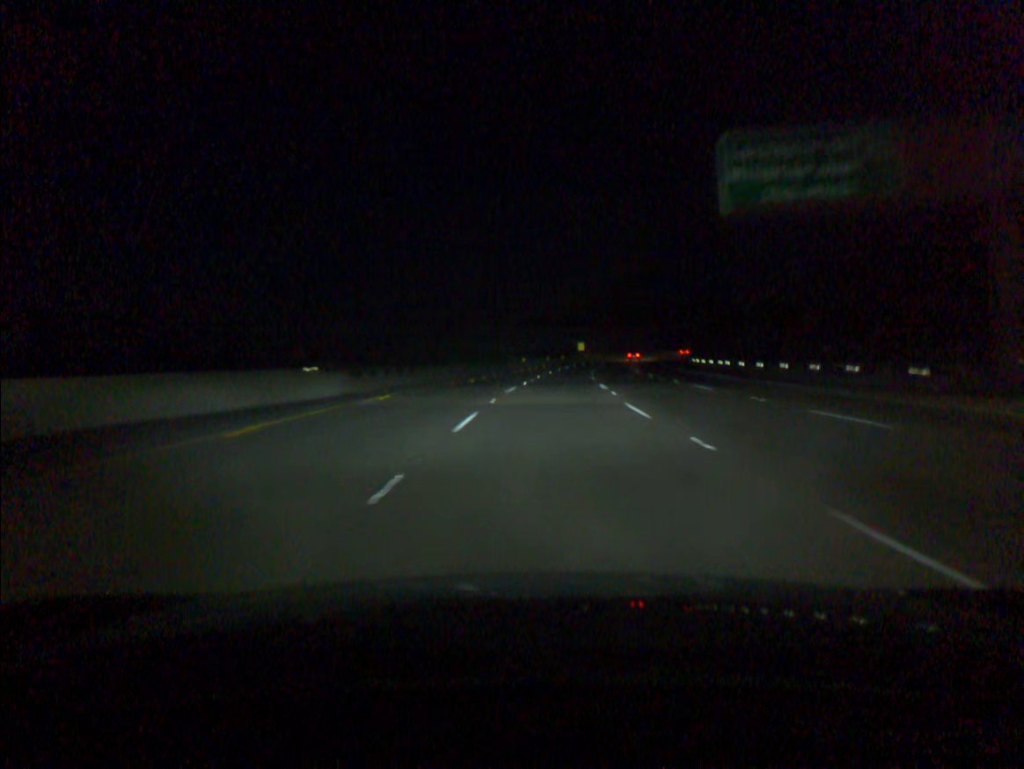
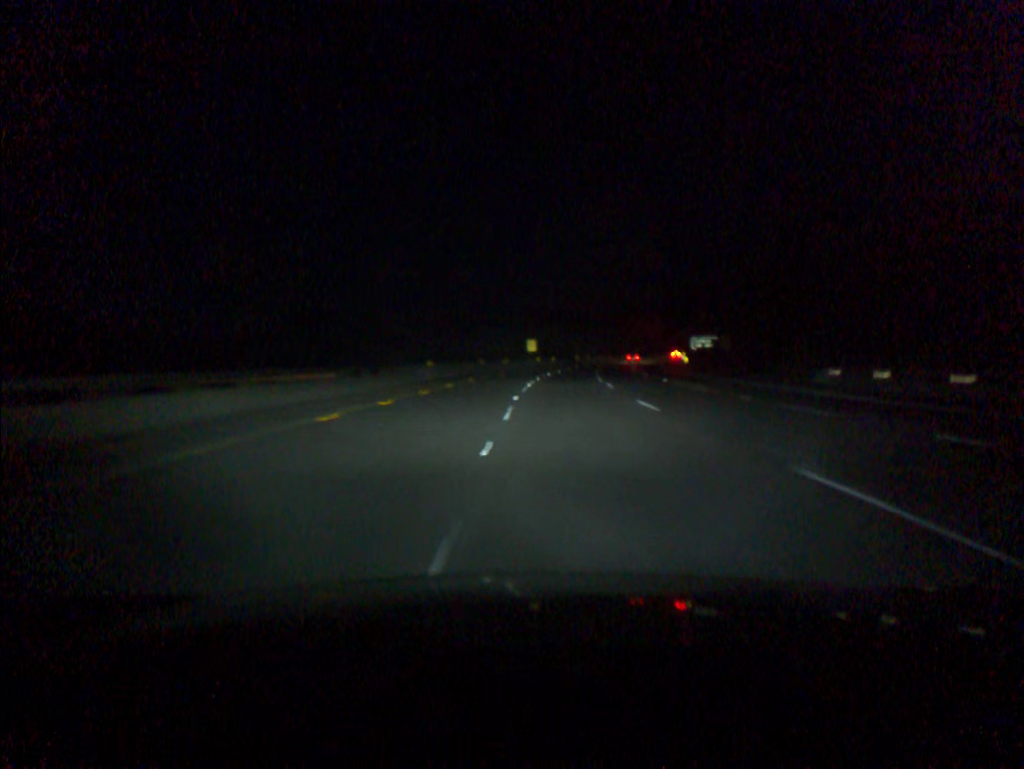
(+2.1, +54.6) m; +5°
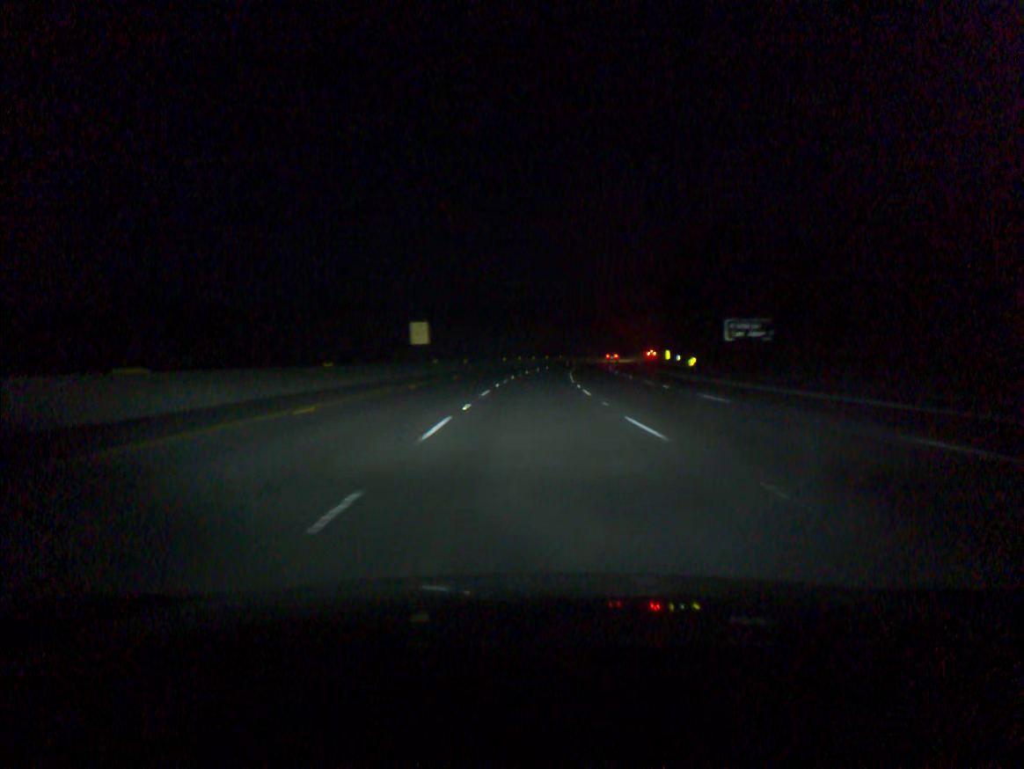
(+3.1, +54.7) m; +6°
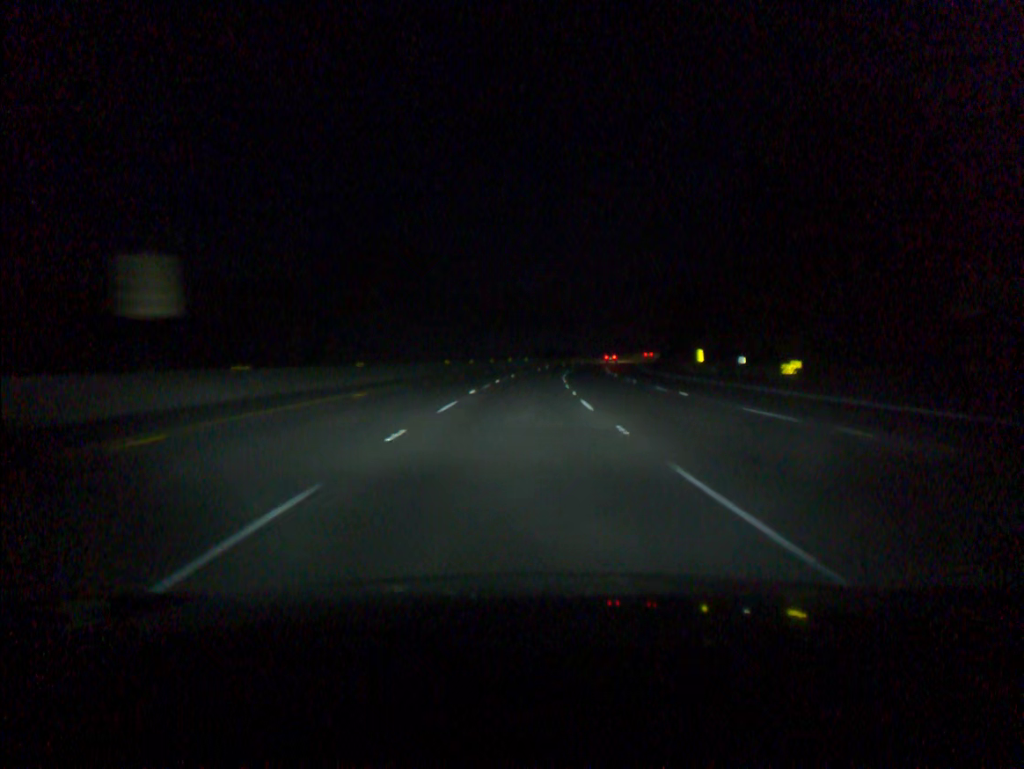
(+0.8, +36.6) m; +3°
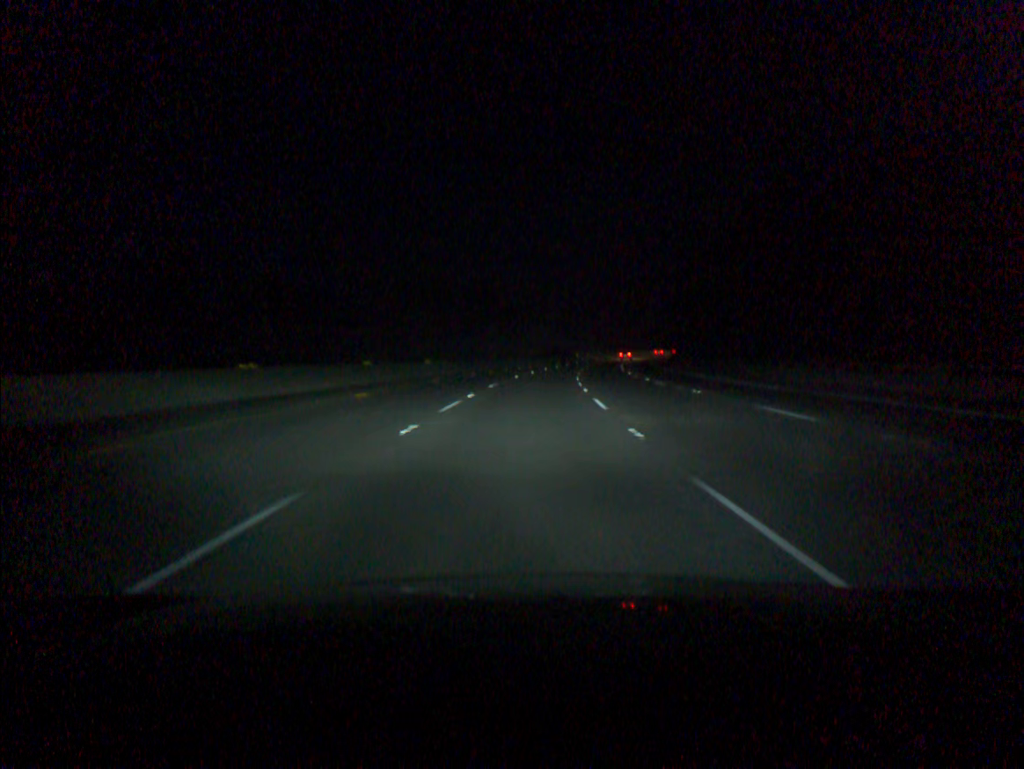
(+2.9, +73.1) m; +5°
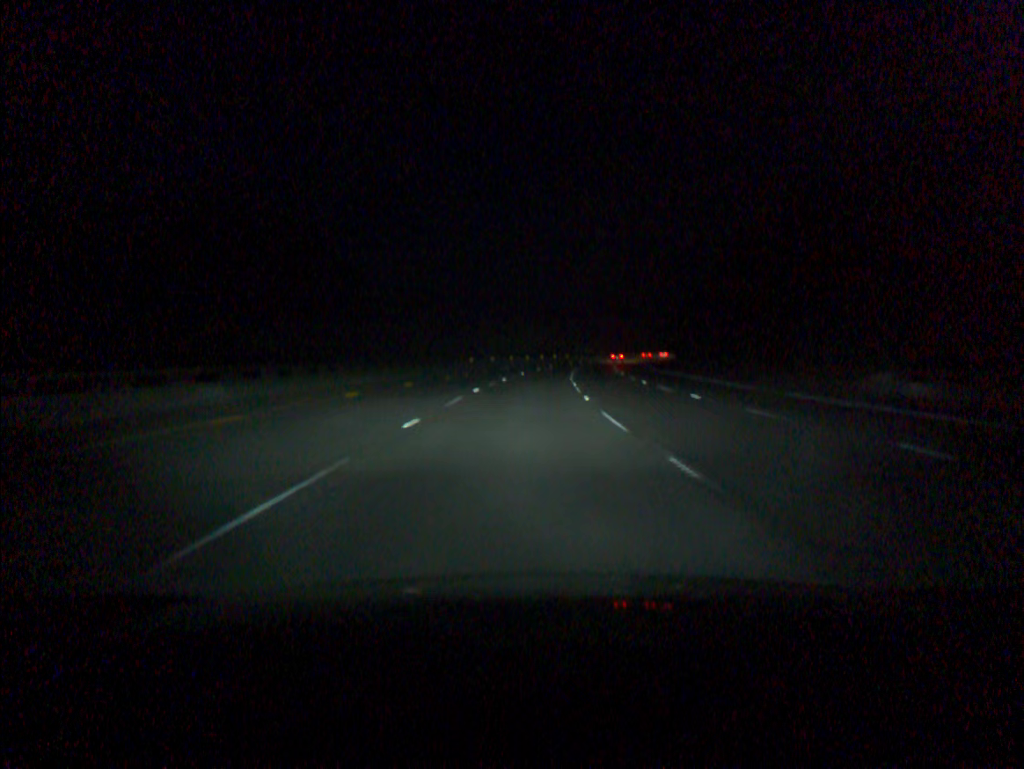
(+6.1, +91.0) m; +8°
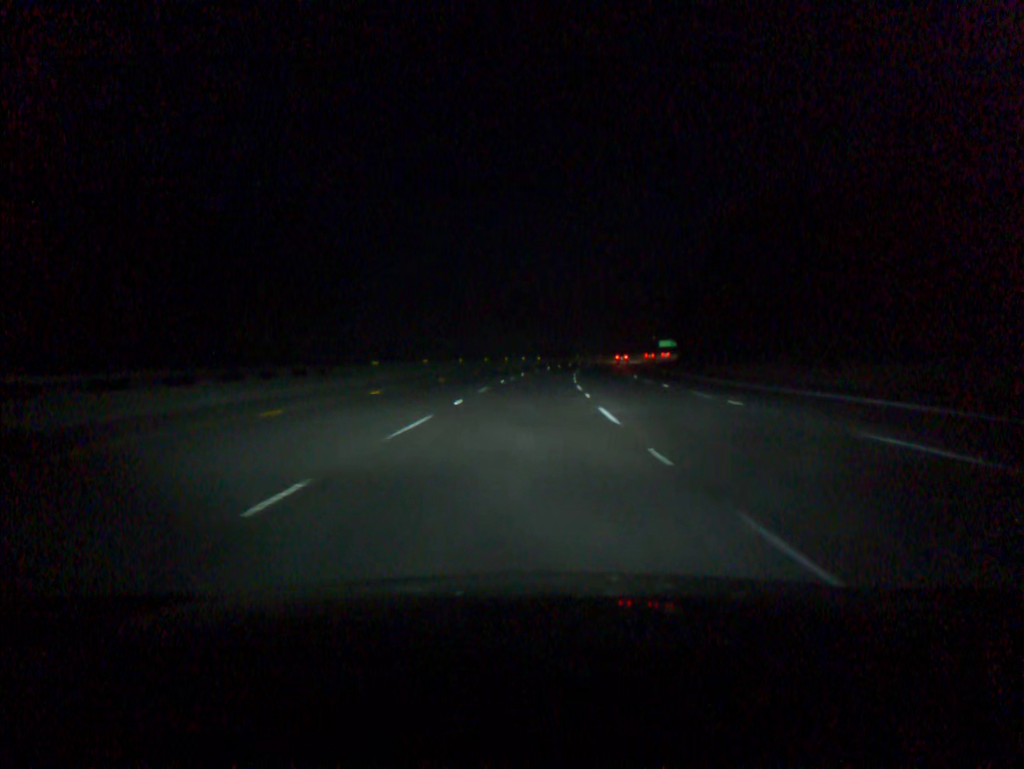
(+0.9, +36.5) m; +3°
